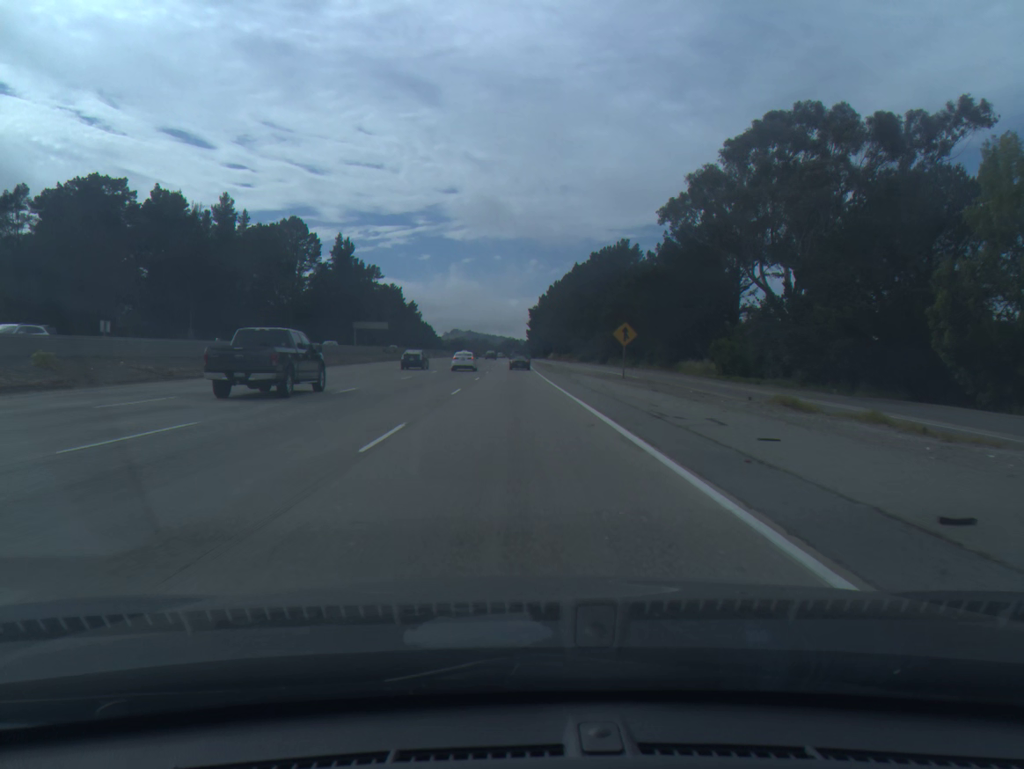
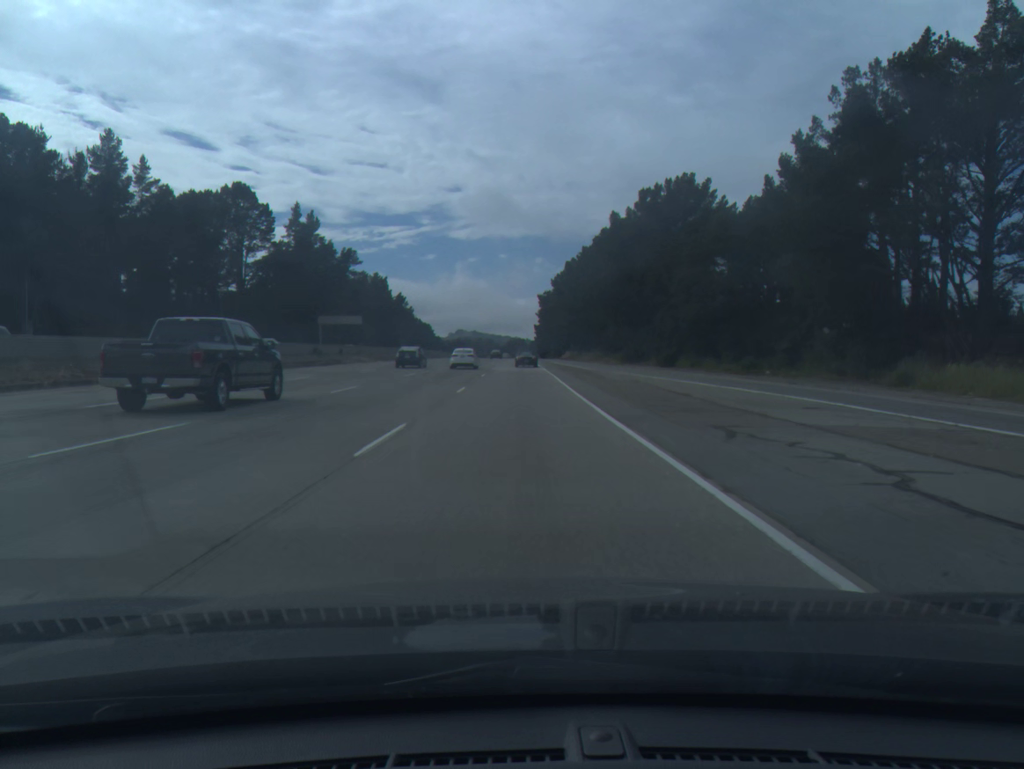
(-0.2, +44.6) m; 0°
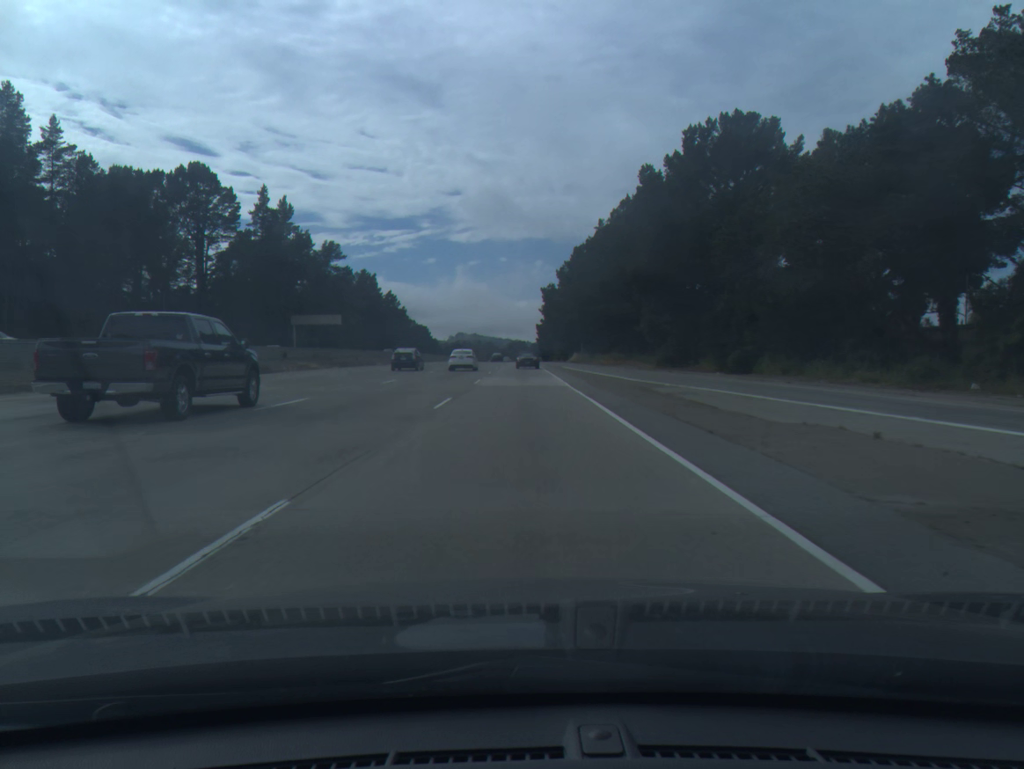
(0.0, +21.7) m; 0°
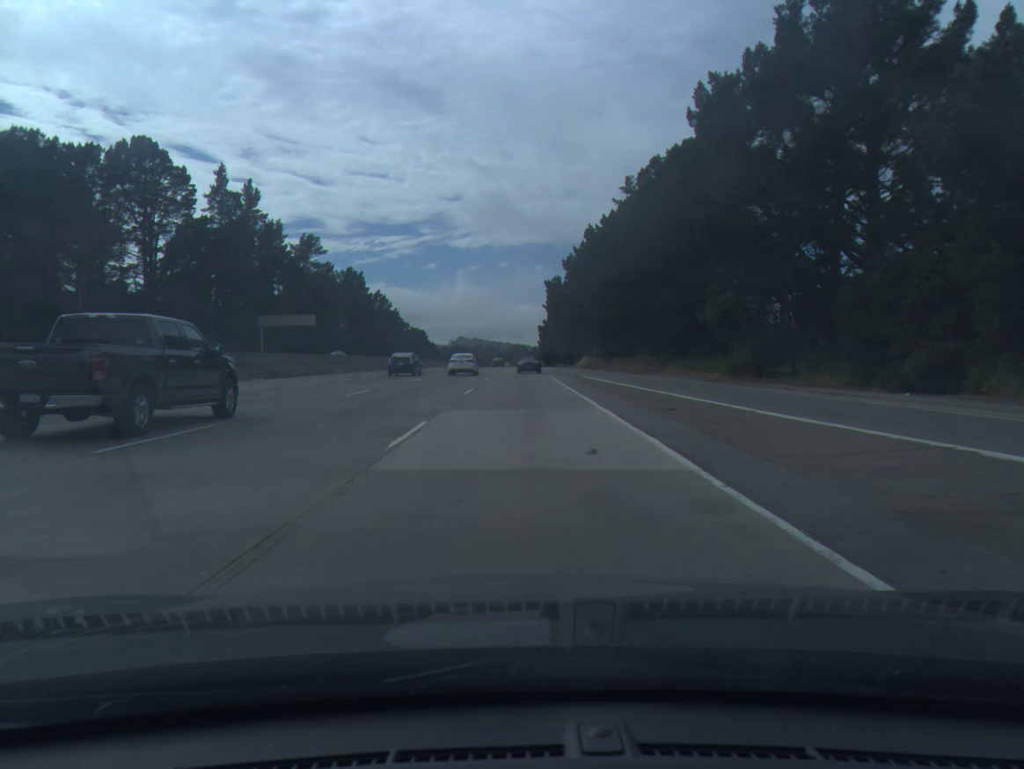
(0.0, +21.3) m; 0°
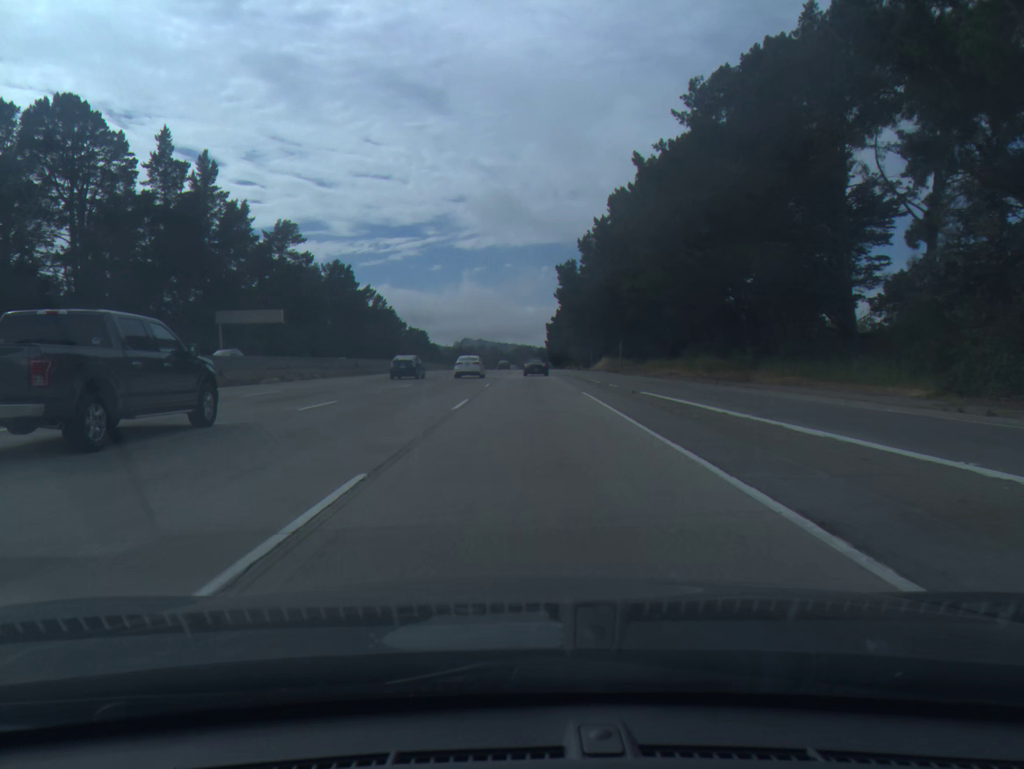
(-0.1, +21.0) m; 0°
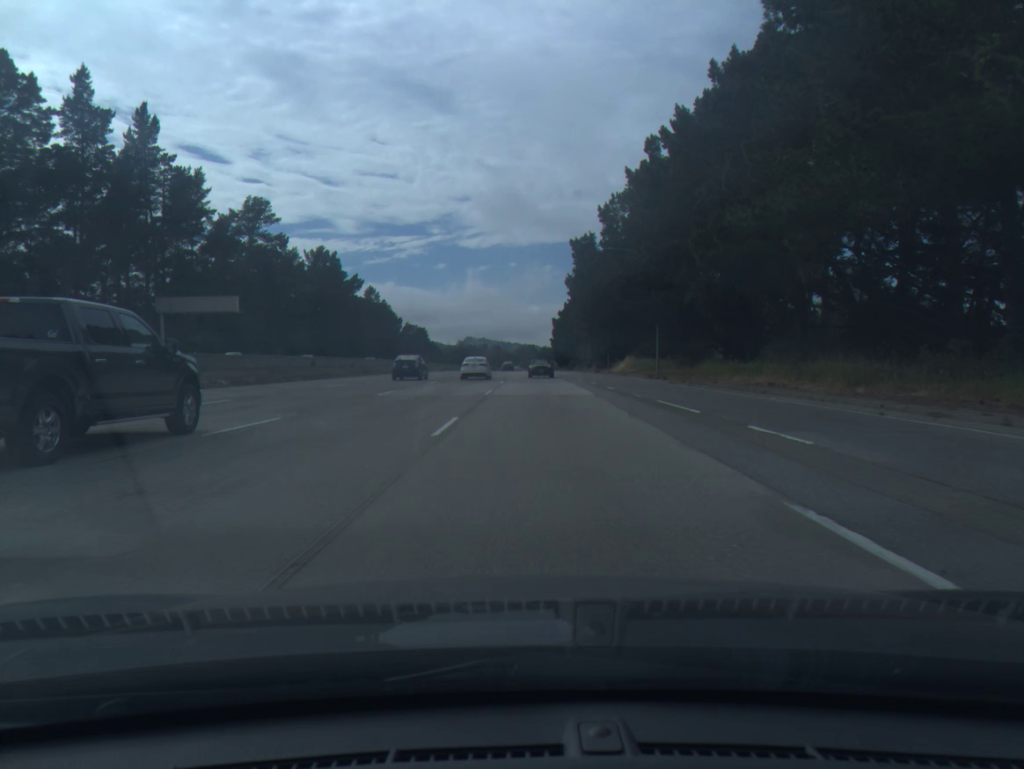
(-0.1, +20.8) m; 0°
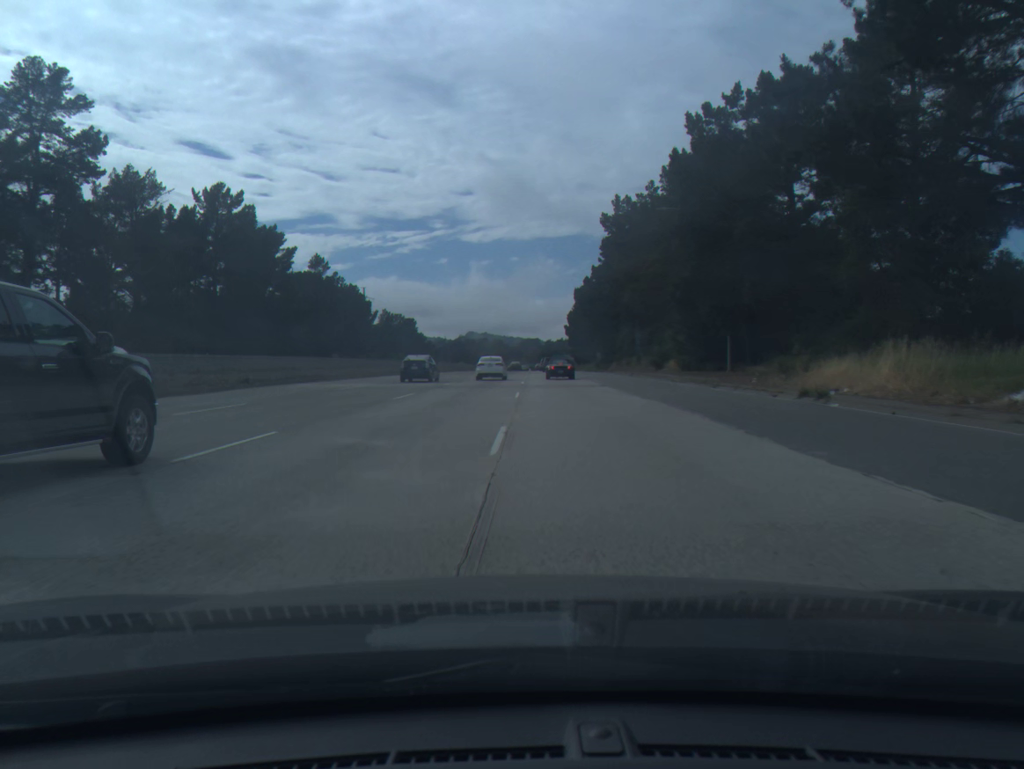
(-0.2, +61.3) m; 0°
